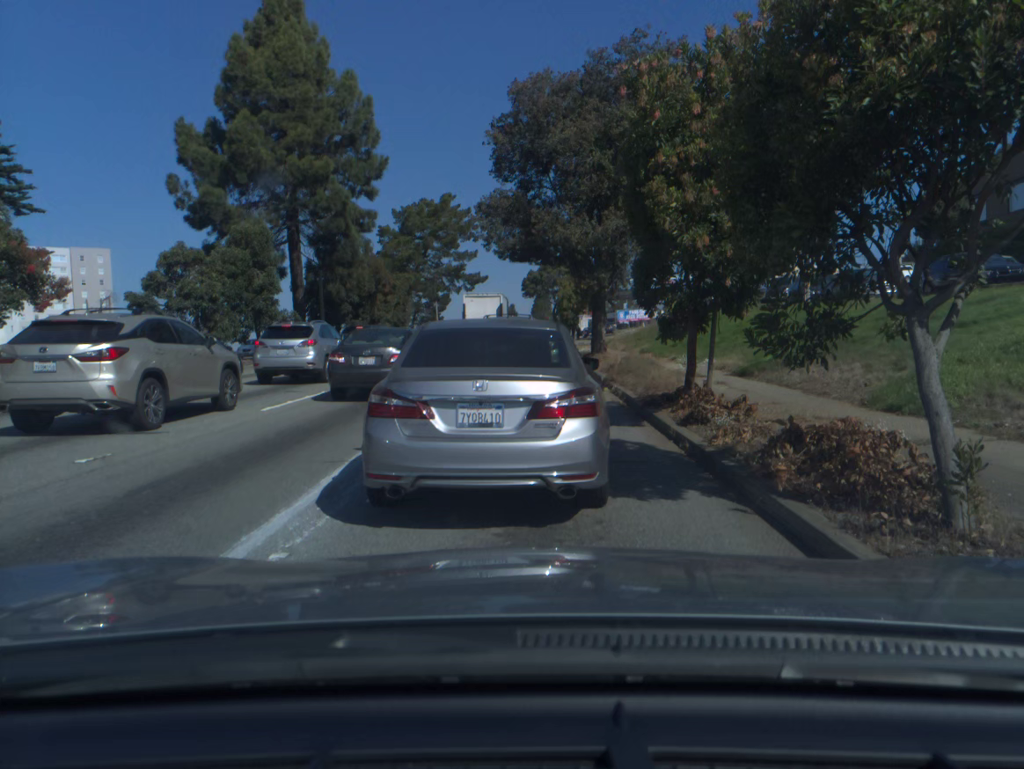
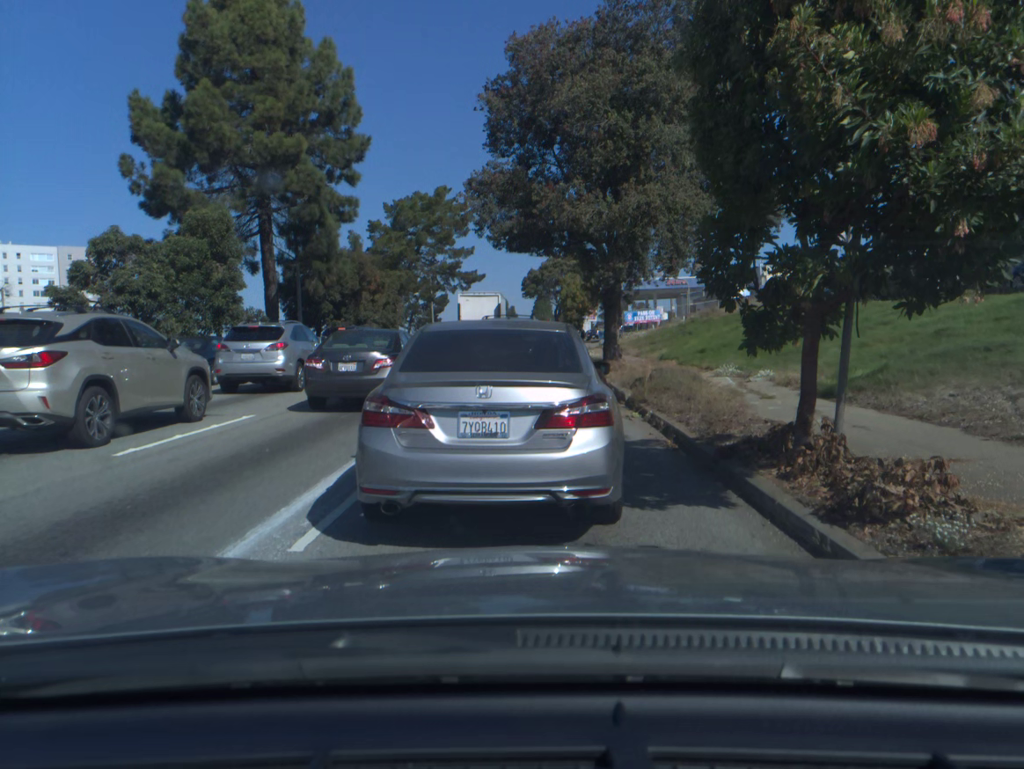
(0.0, +4.9) m; -1°
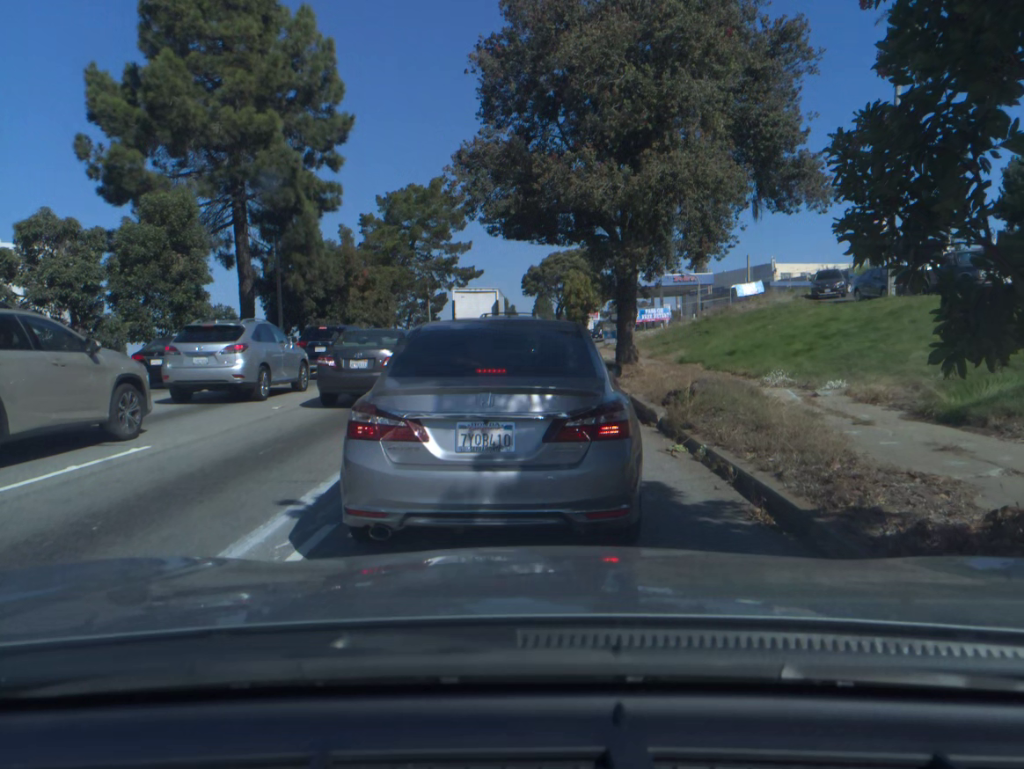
(0.0, +3.7) m; 0°
